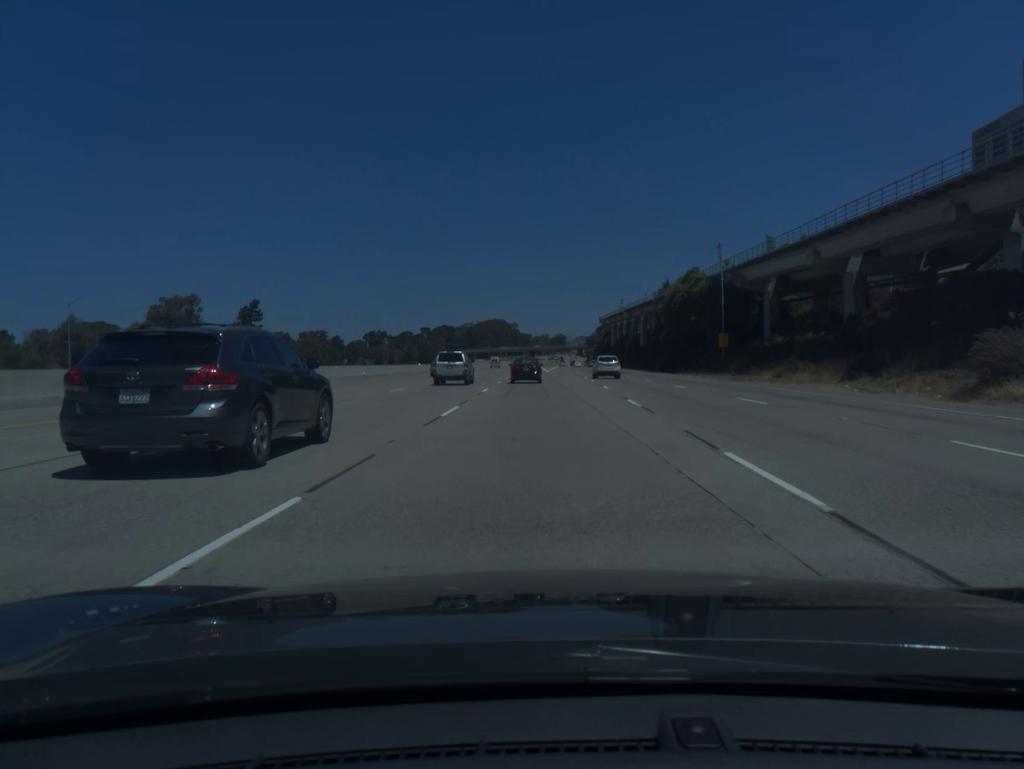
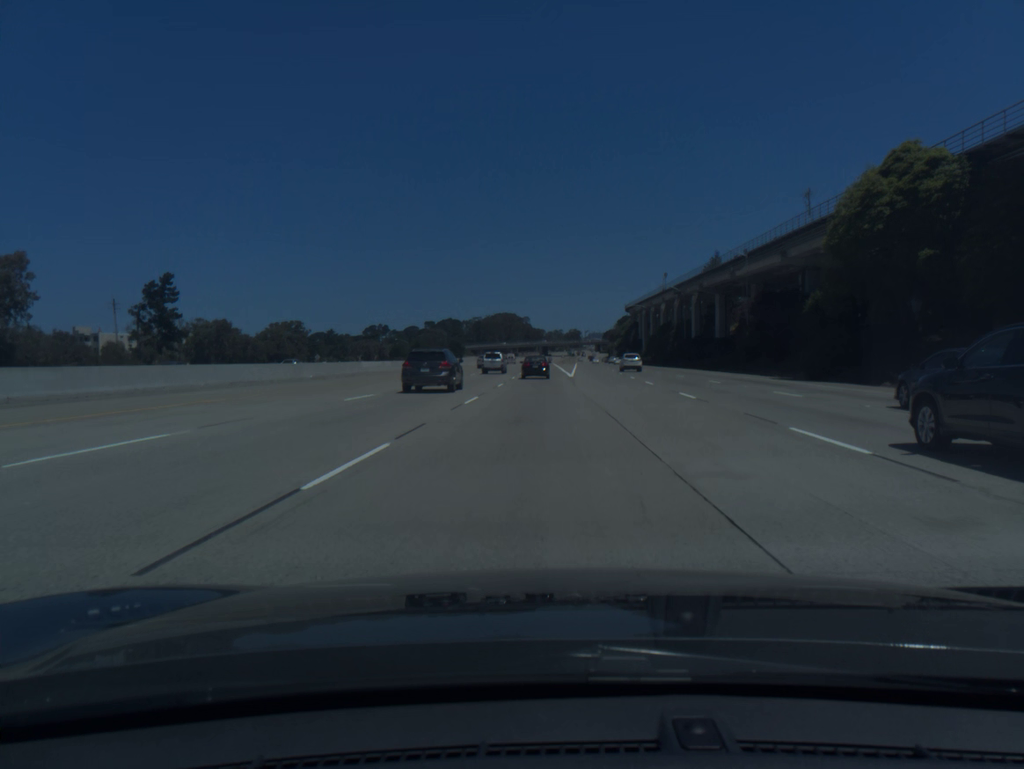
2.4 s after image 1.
(-0.4, +53.1) m; -1°
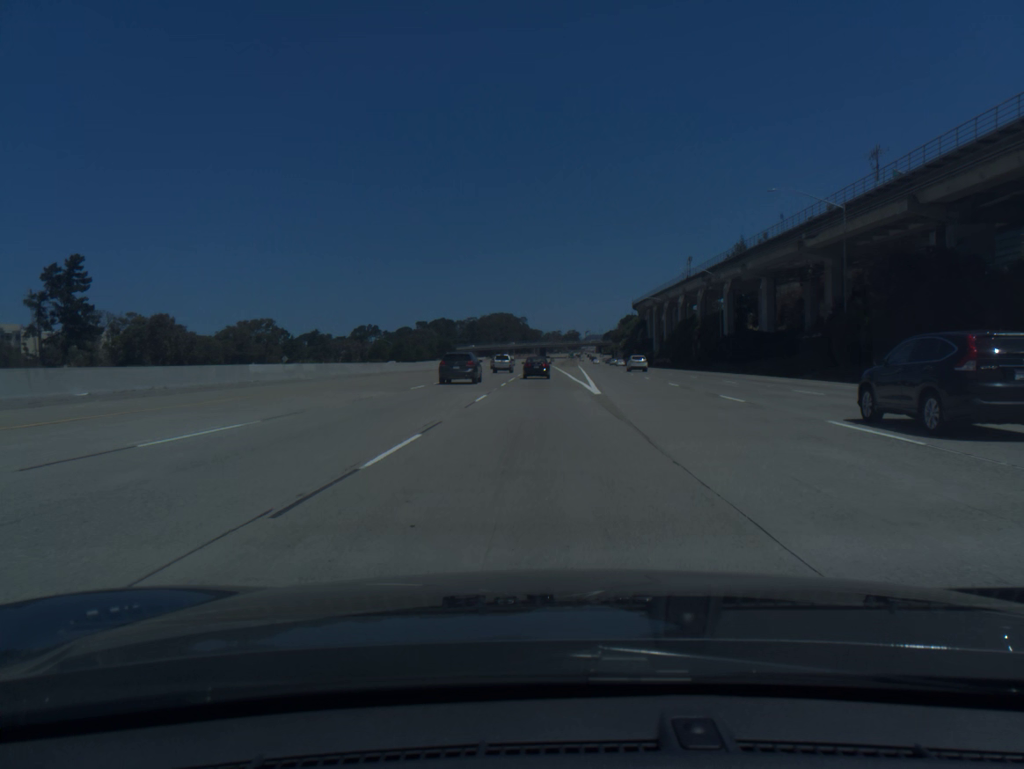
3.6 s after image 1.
(0.0, +26.8) m; 0°
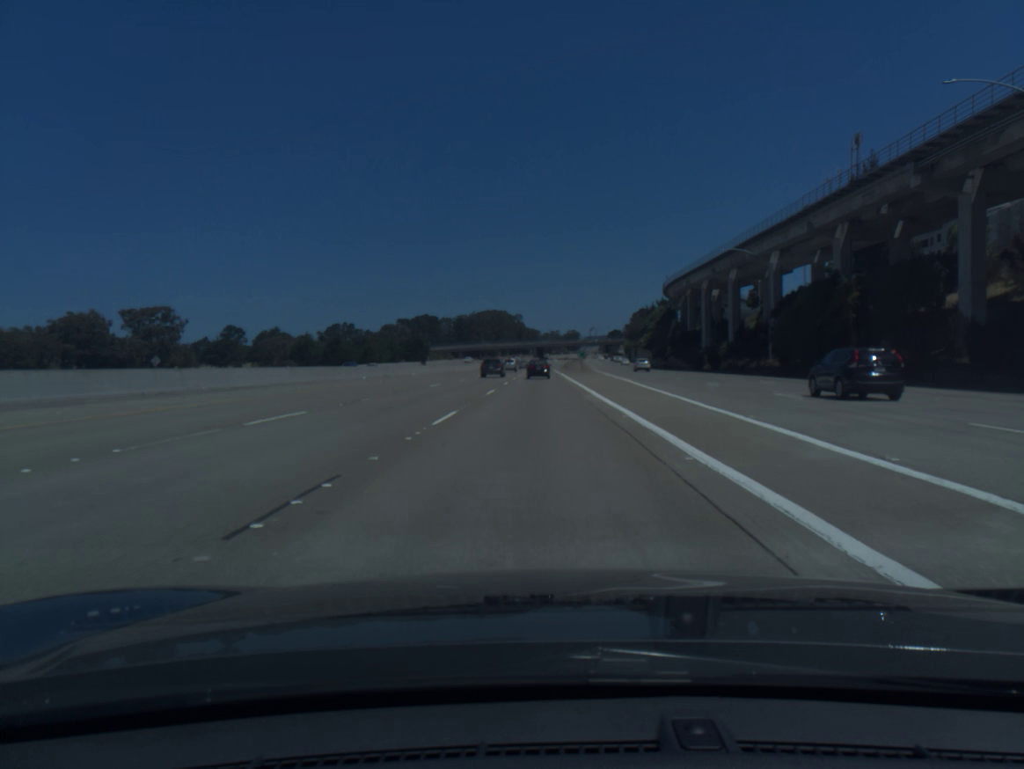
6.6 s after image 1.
(+0.4, +68.7) m; 0°
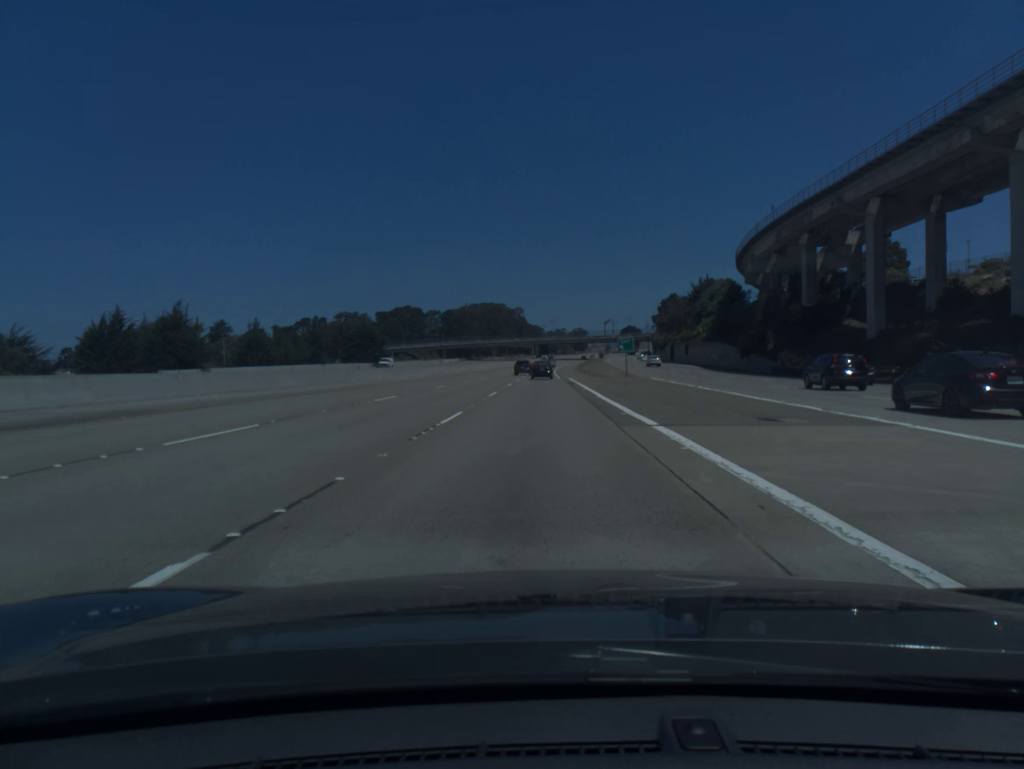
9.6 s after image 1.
(0.0, +71.9) m; 0°
